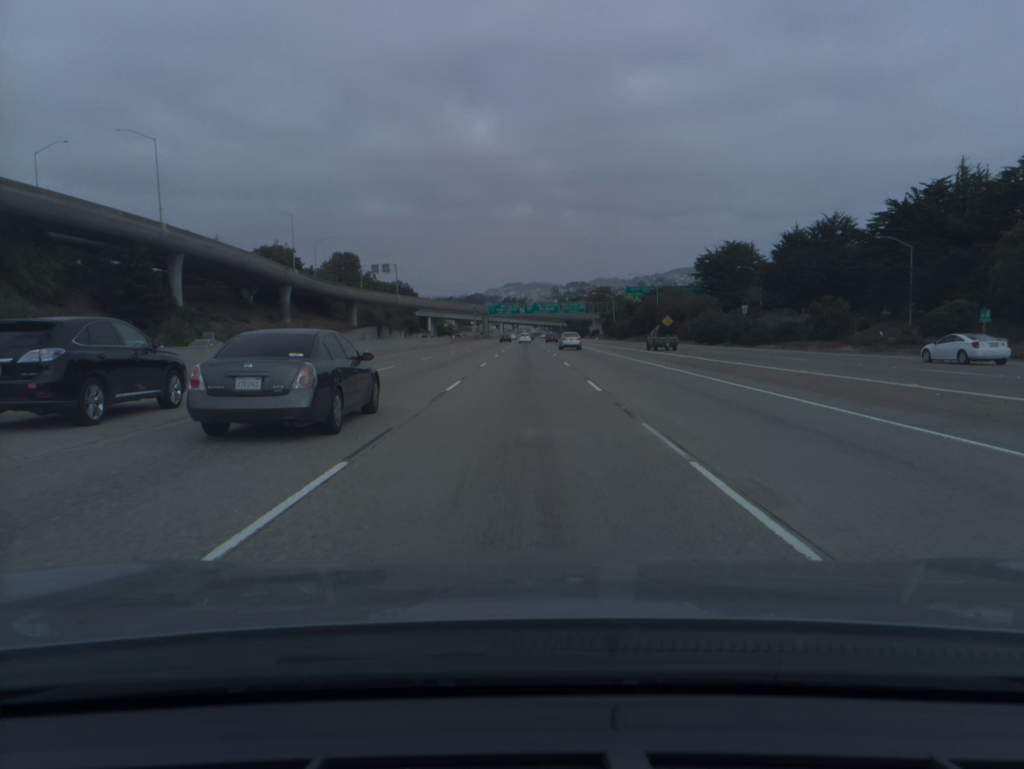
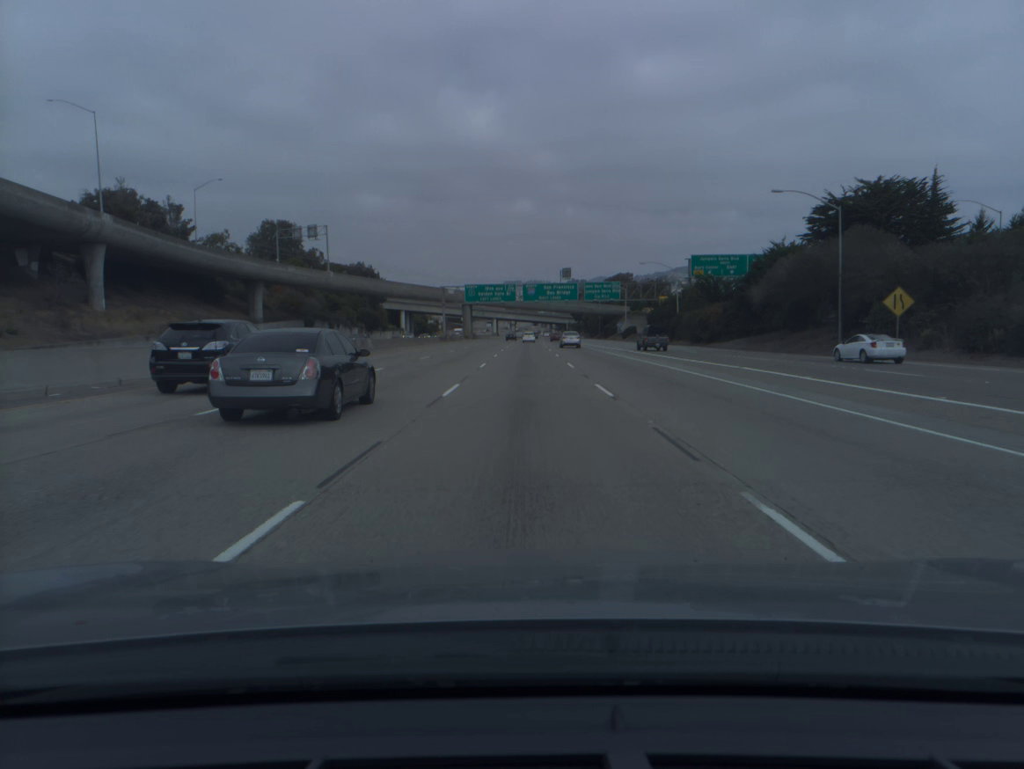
(-0.1, +72.9) m; 0°
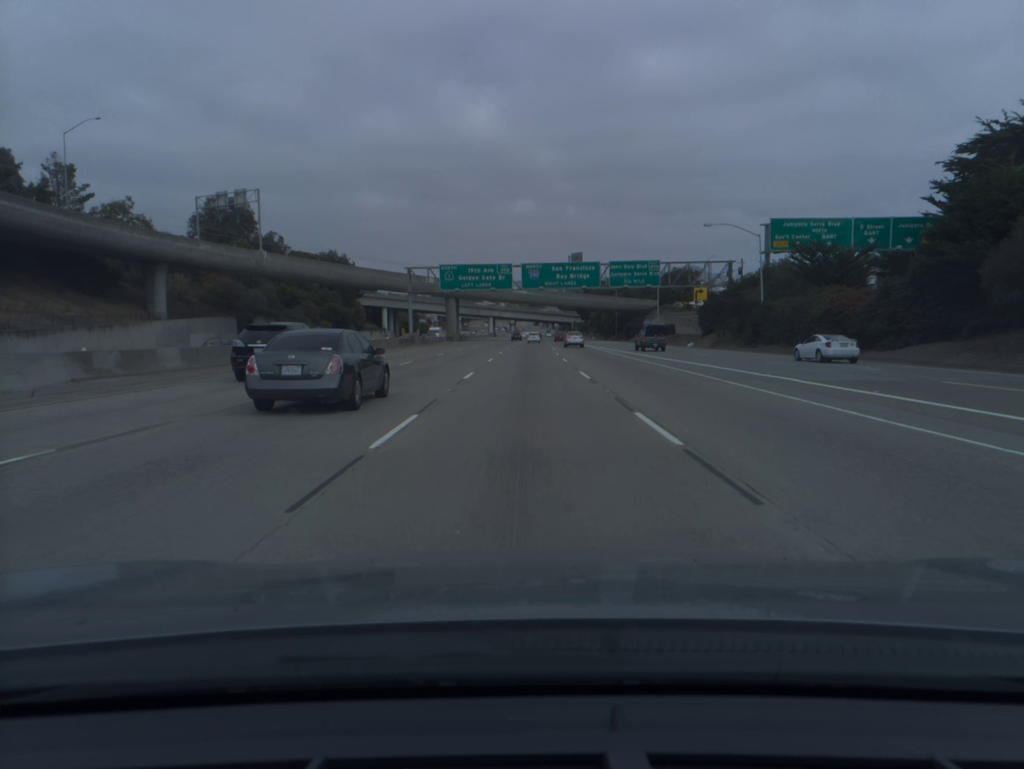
(0.0, +36.1) m; 0°
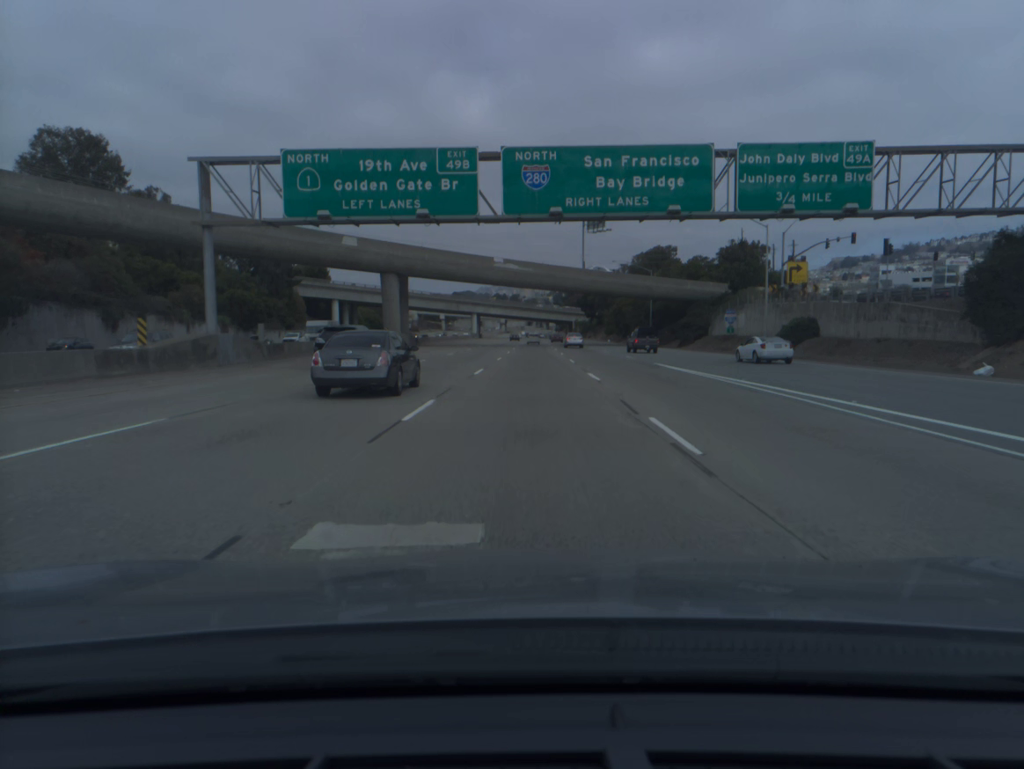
(+0.1, +54.1) m; 0°
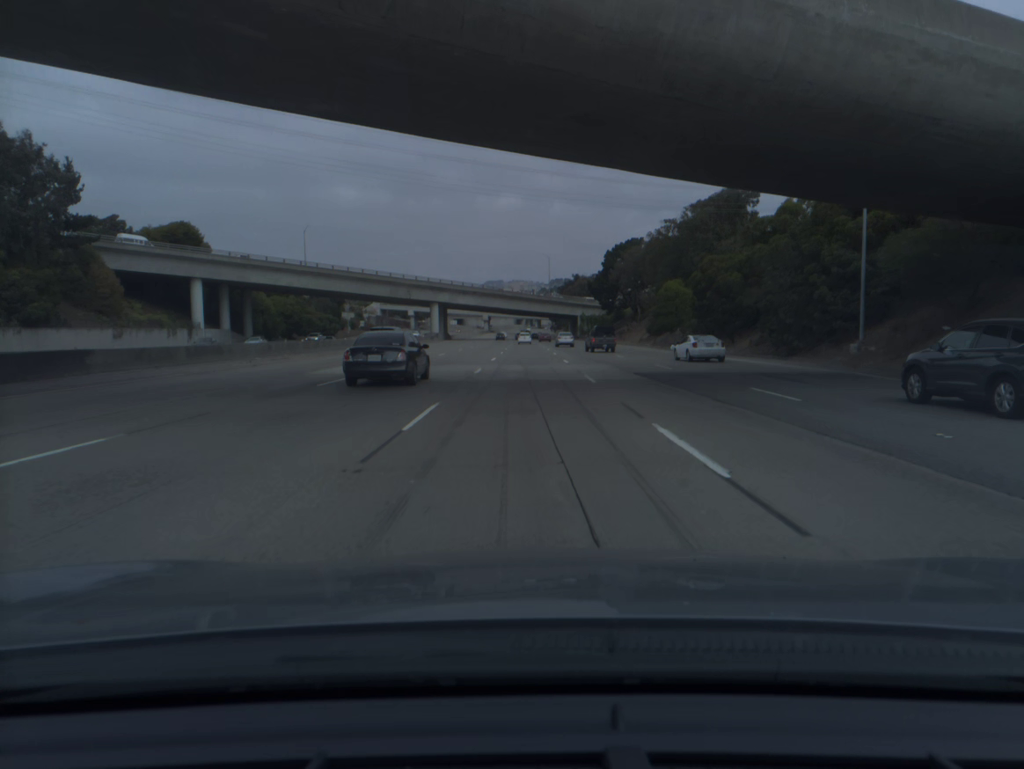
(+0.7, +72.5) m; +1°
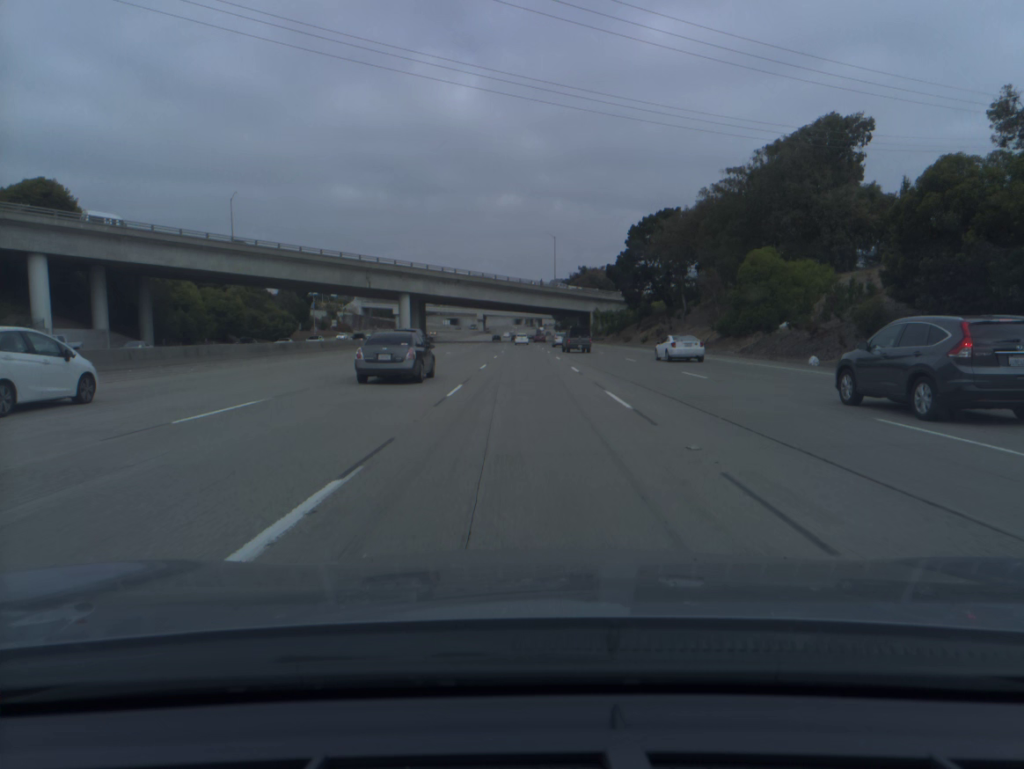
(0.0, +36.4) m; 0°
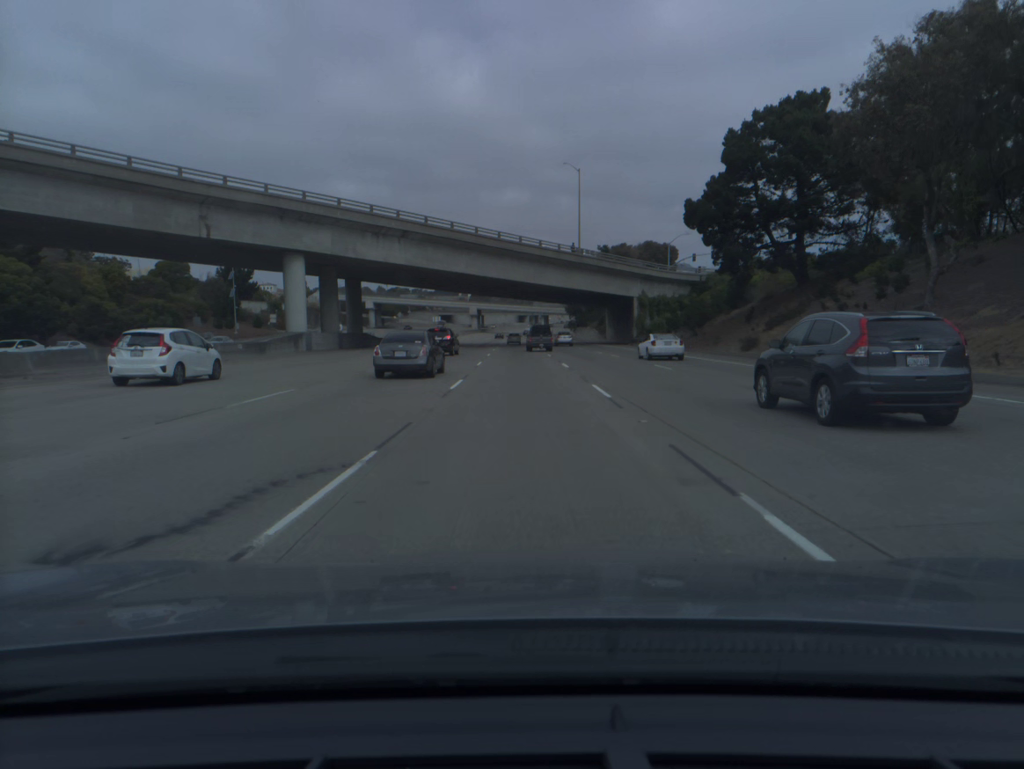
(-0.1, +54.9) m; 0°
